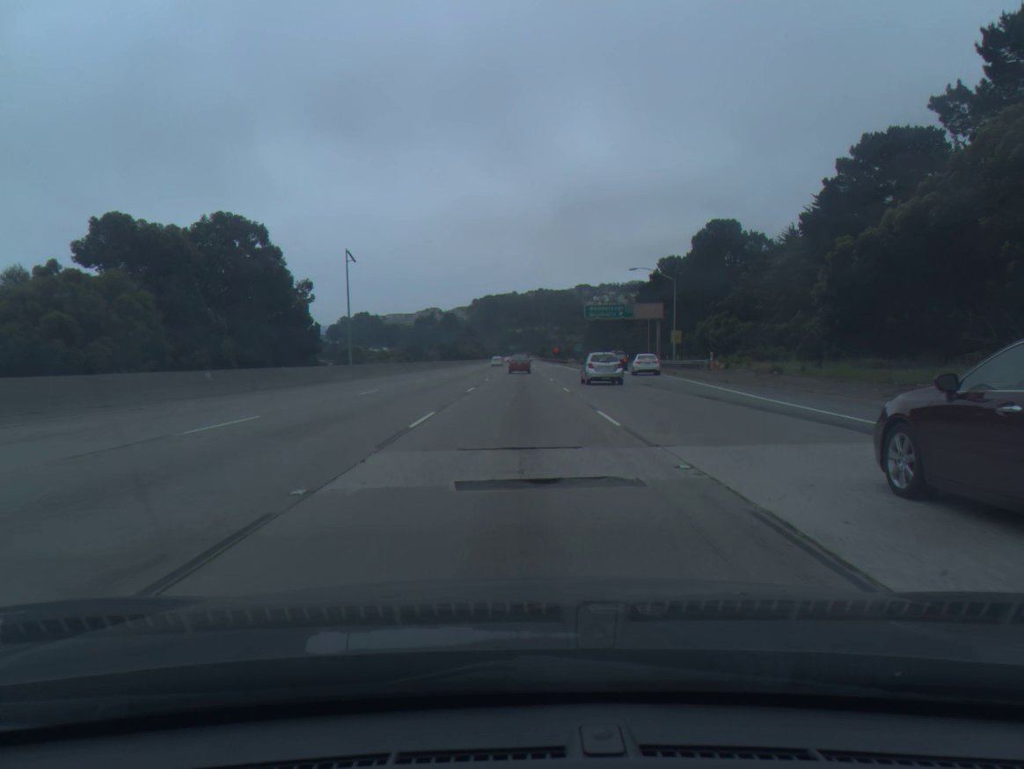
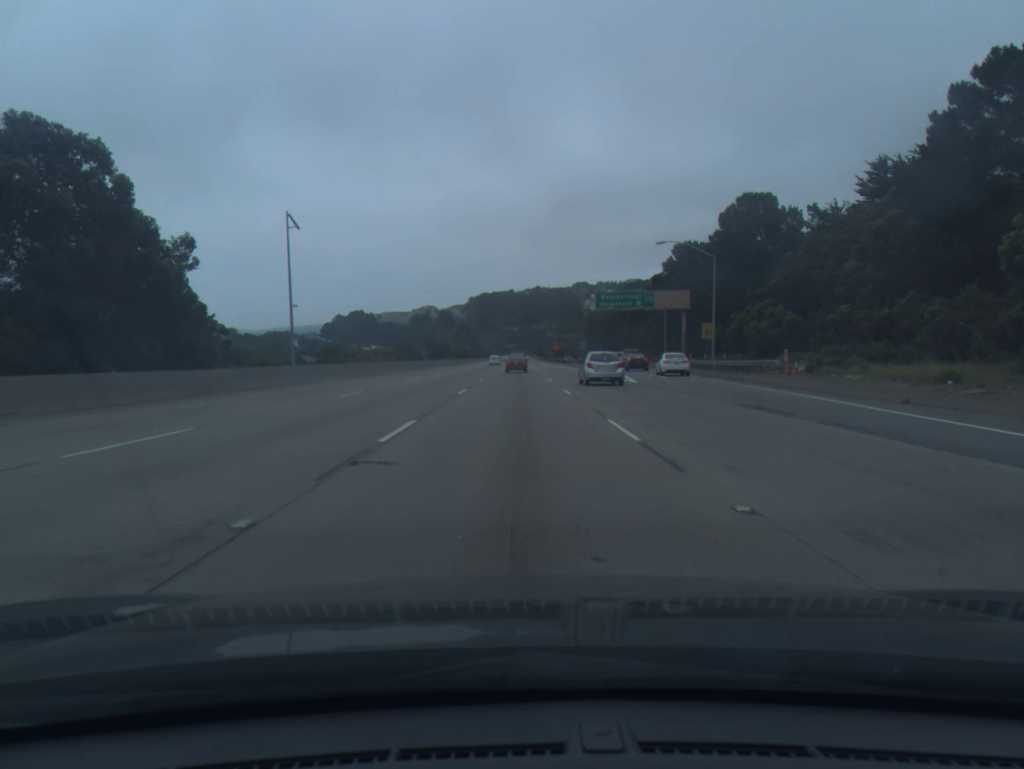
(0.0, +17.3) m; 0°
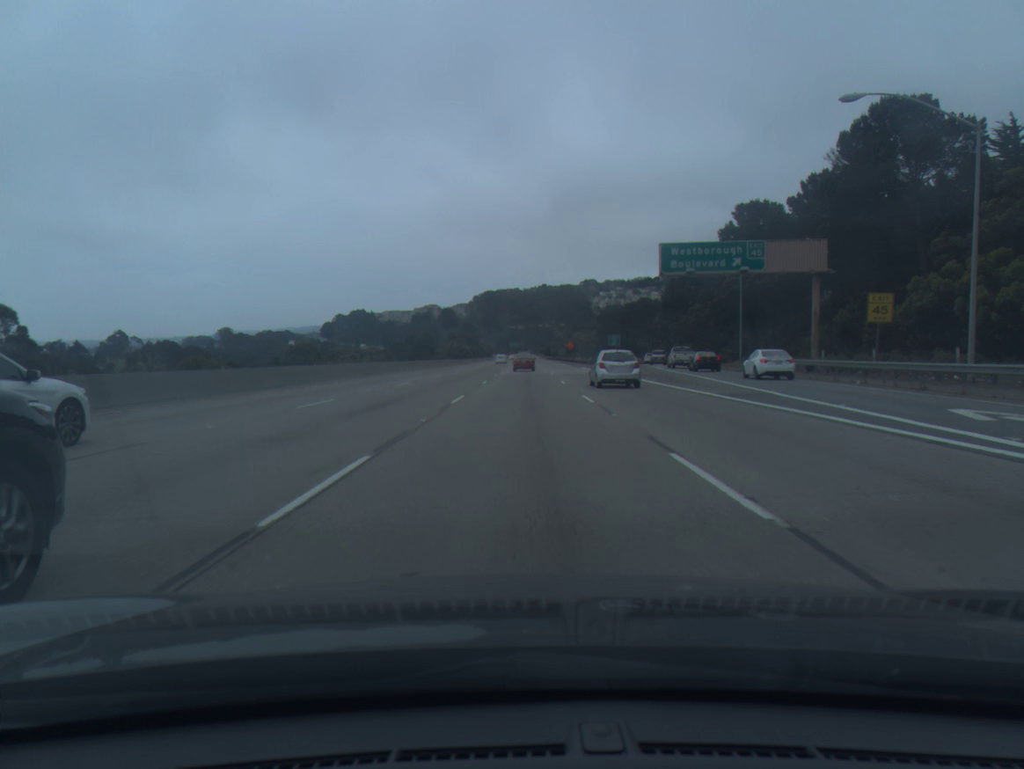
(-0.1, +34.7) m; 0°
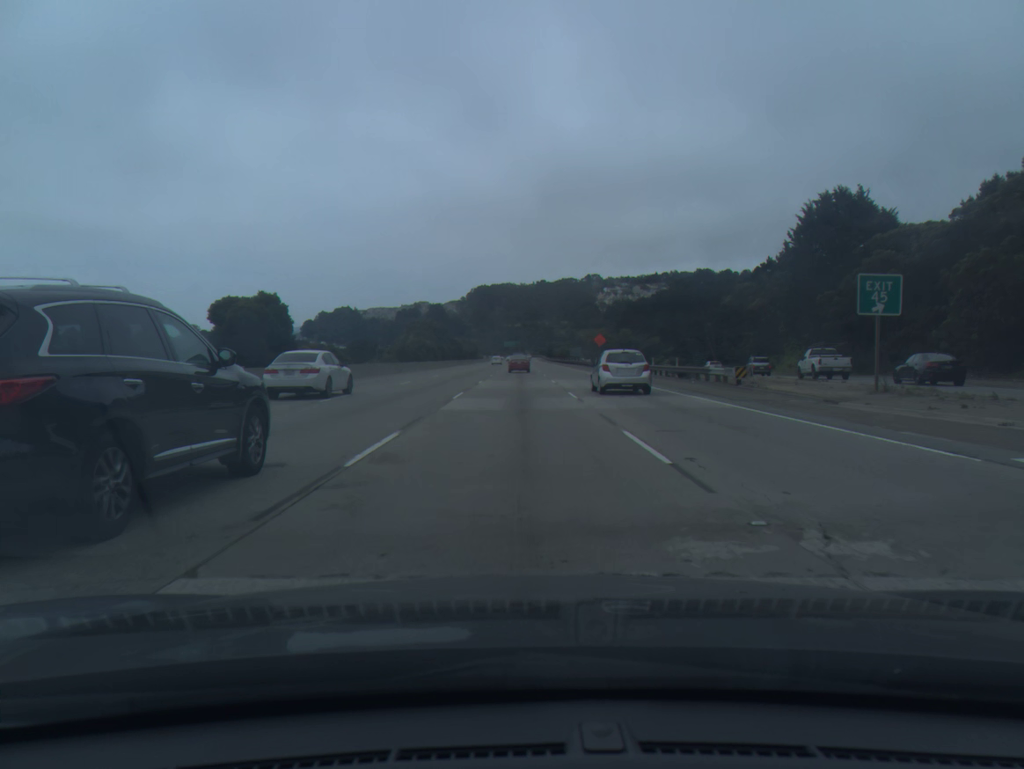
(+0.6, +69.9) m; 0°
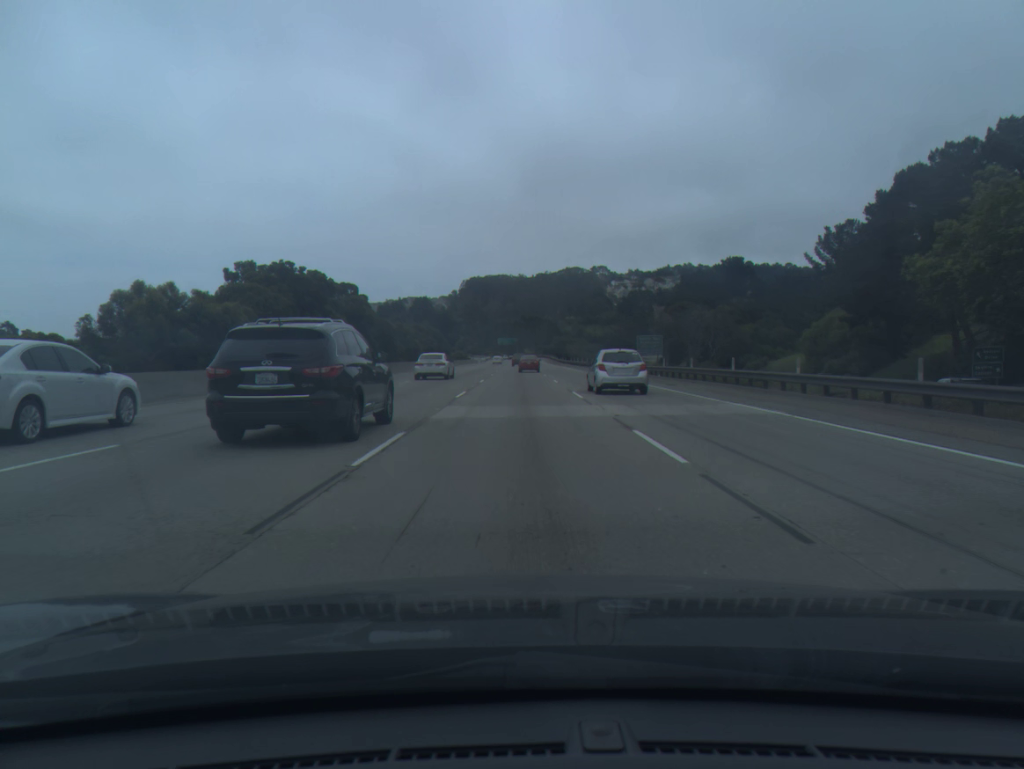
(0.0, +87.9) m; 0°
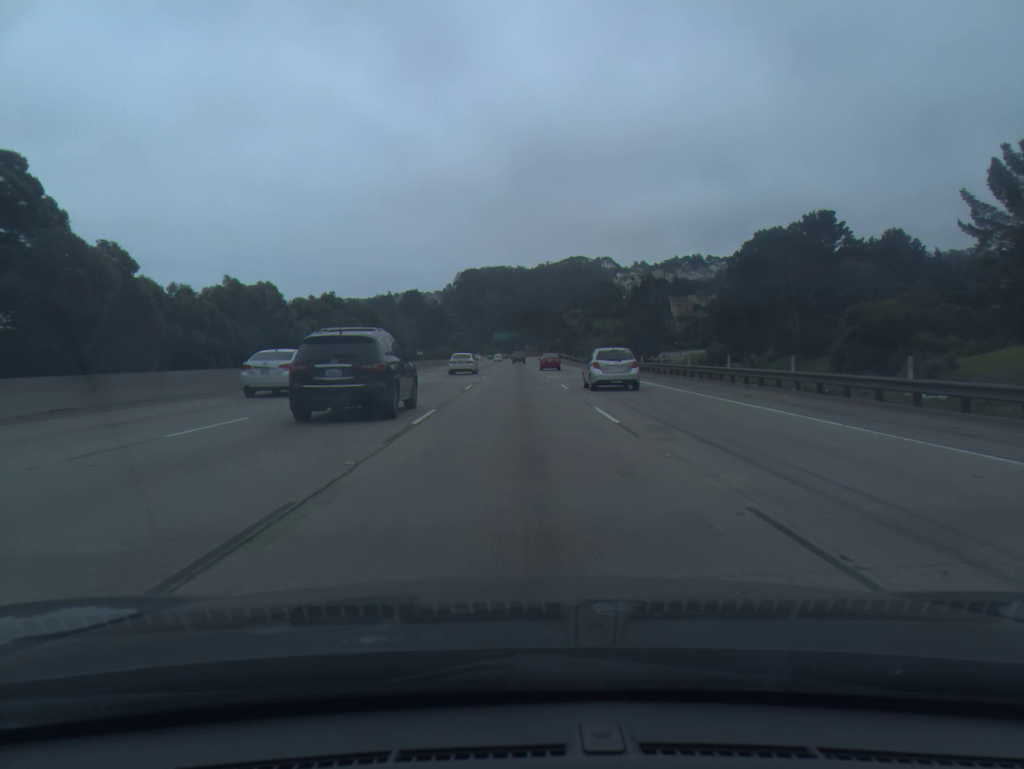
(0.0, +53.0) m; 0°
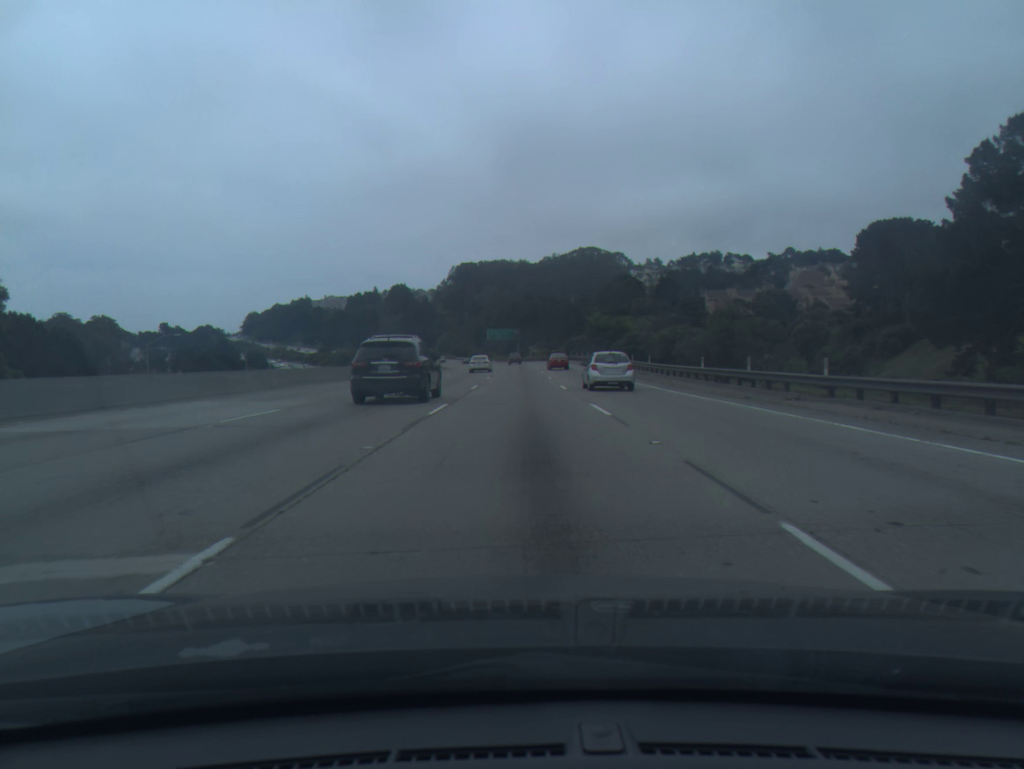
(-0.1, +71.1) m; 0°
